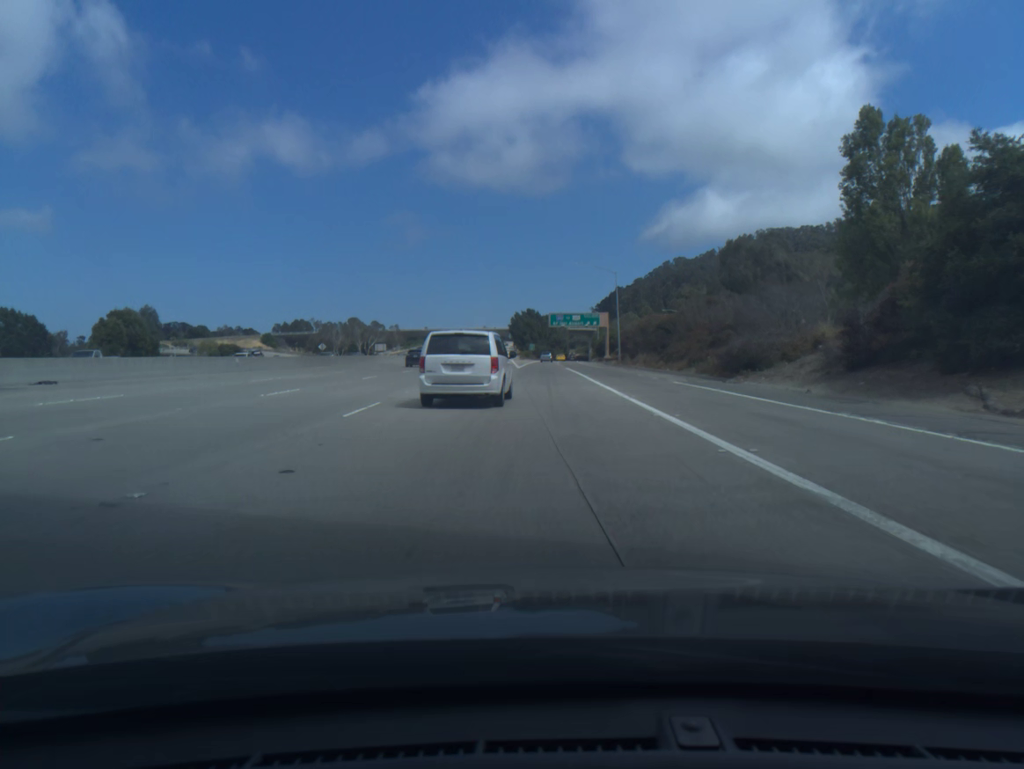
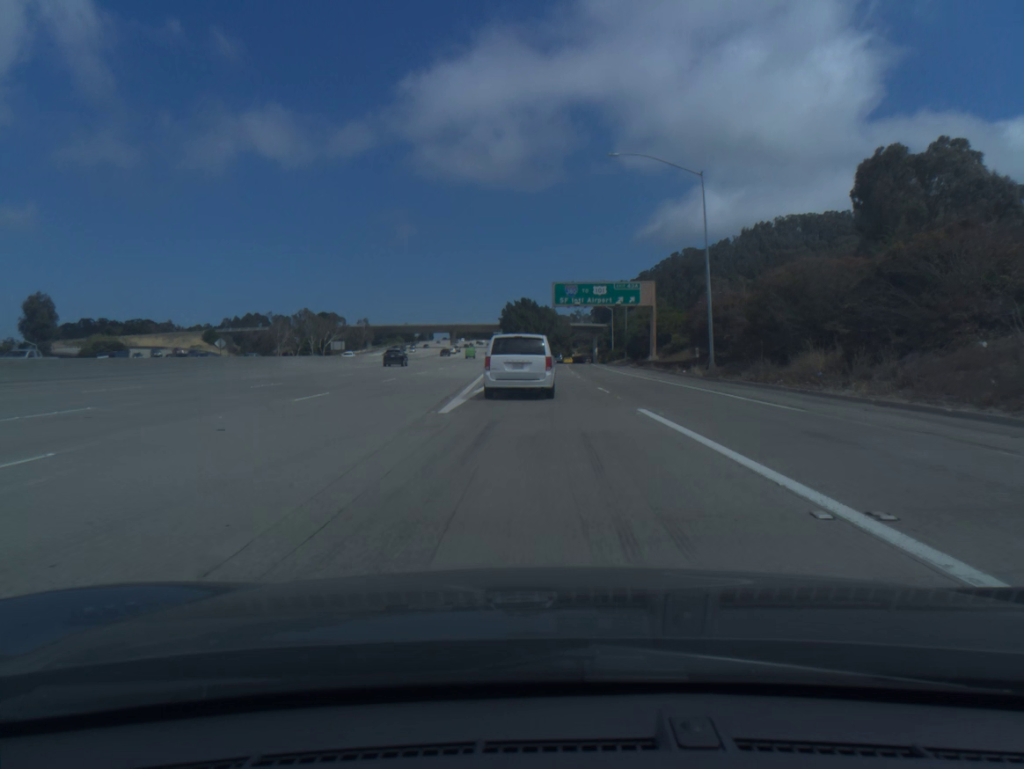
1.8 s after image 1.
(+0.1, +53.0) m; 0°
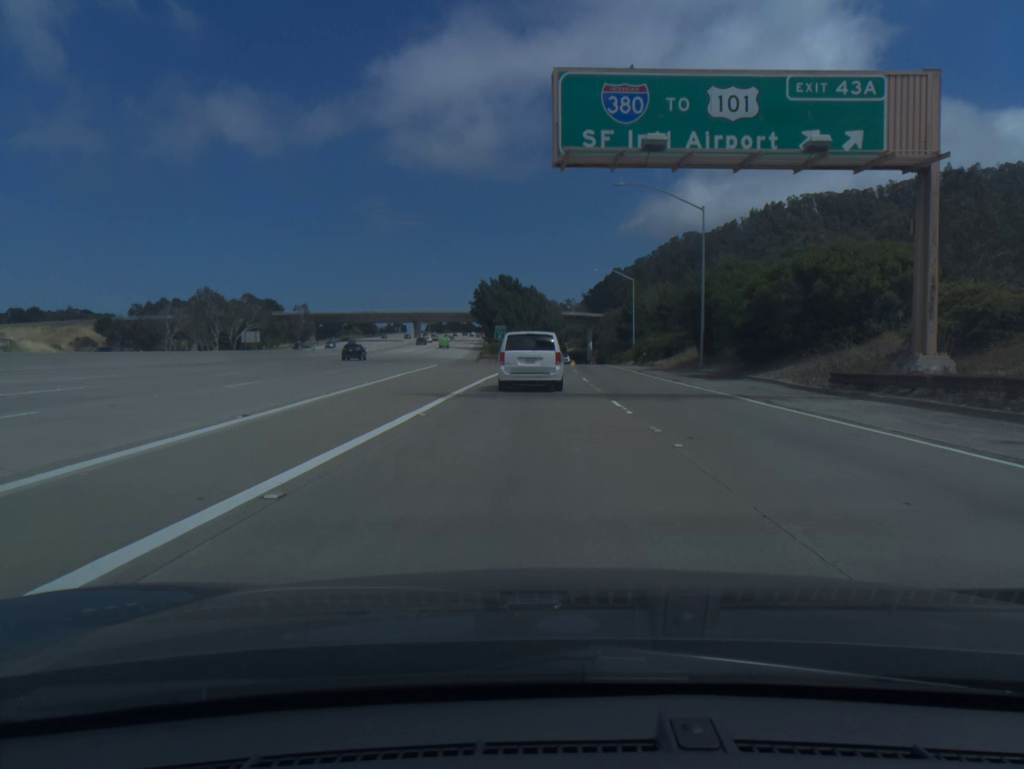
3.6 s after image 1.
(+0.3, +53.3) m; +1°
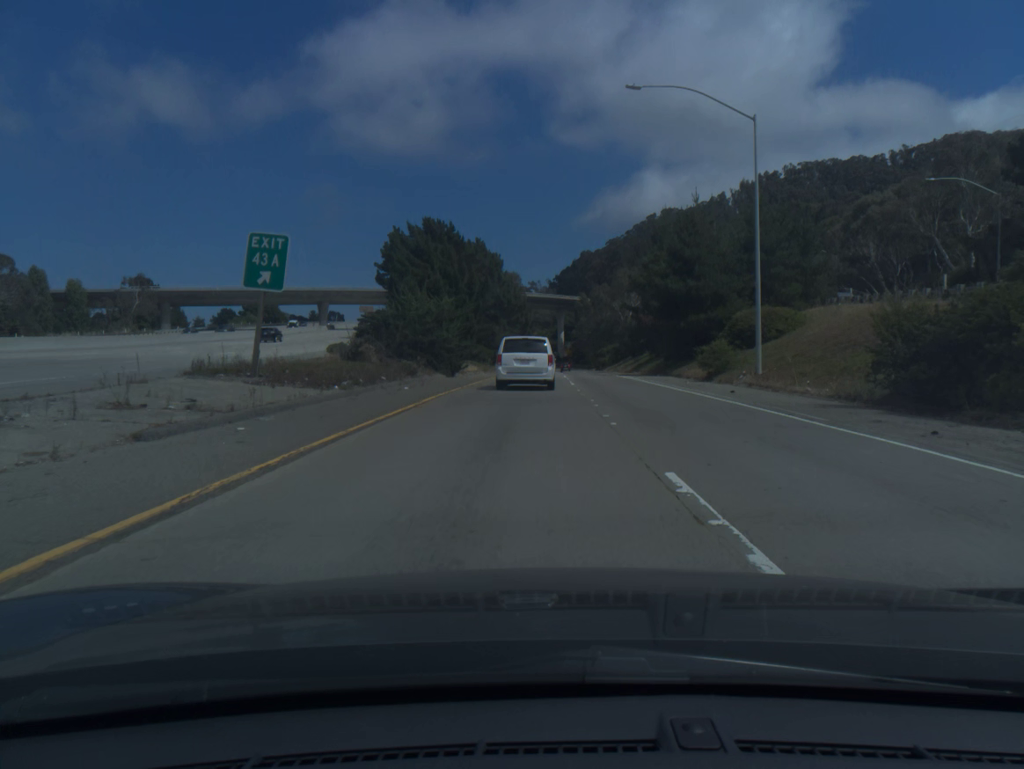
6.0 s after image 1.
(+1.2, +69.4) m; +2°
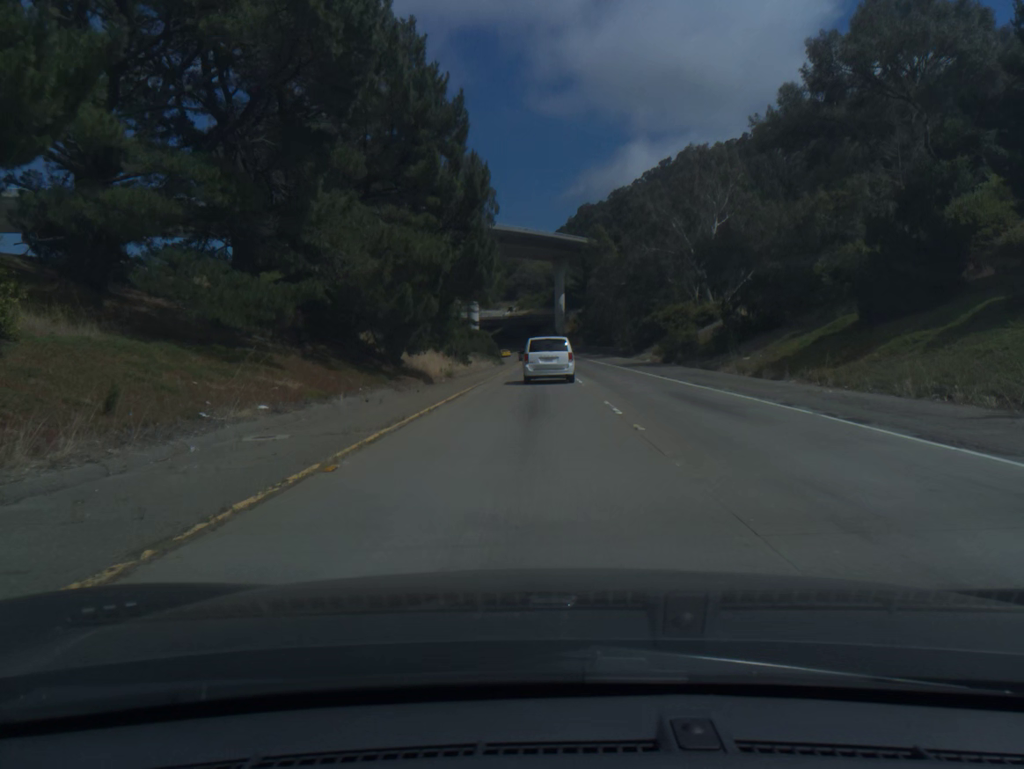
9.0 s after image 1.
(+0.7, +84.6) m; +1°
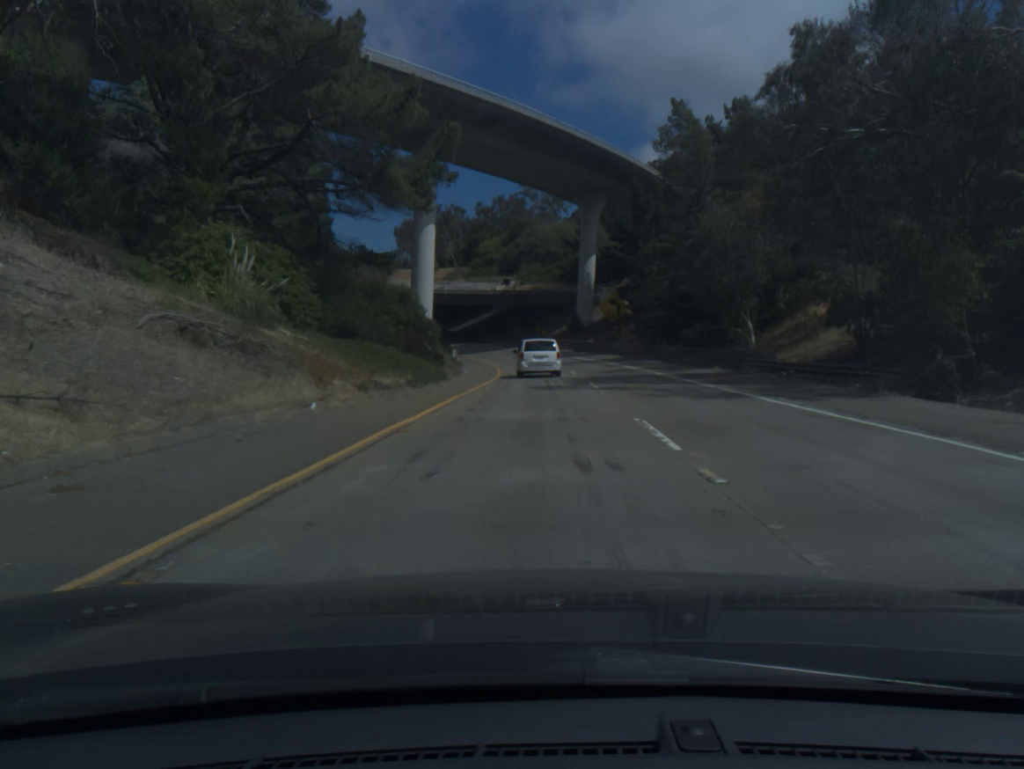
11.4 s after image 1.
(-0.2, +64.7) m; -1°
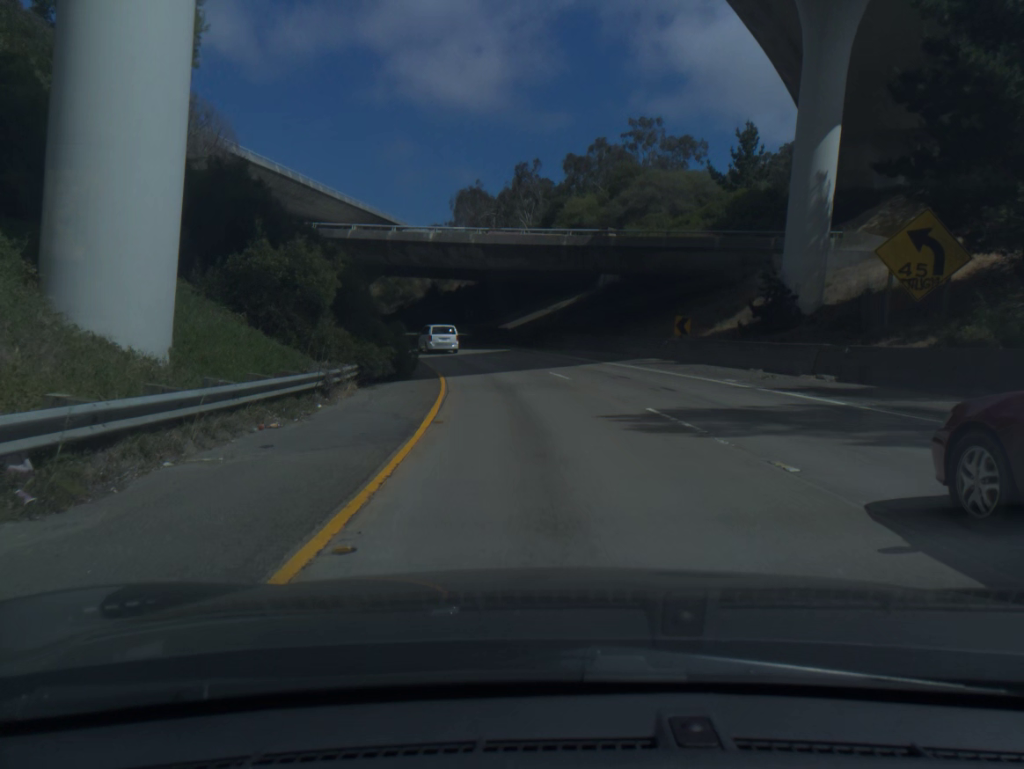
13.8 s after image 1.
(-1.9, +57.7) m; -7°
